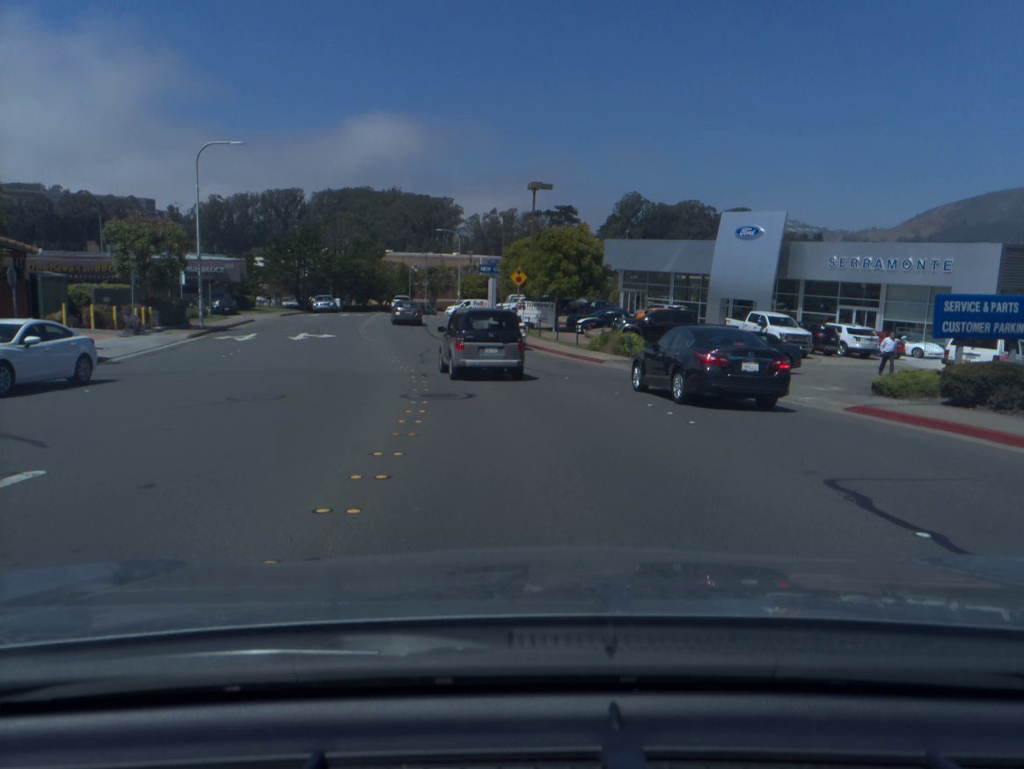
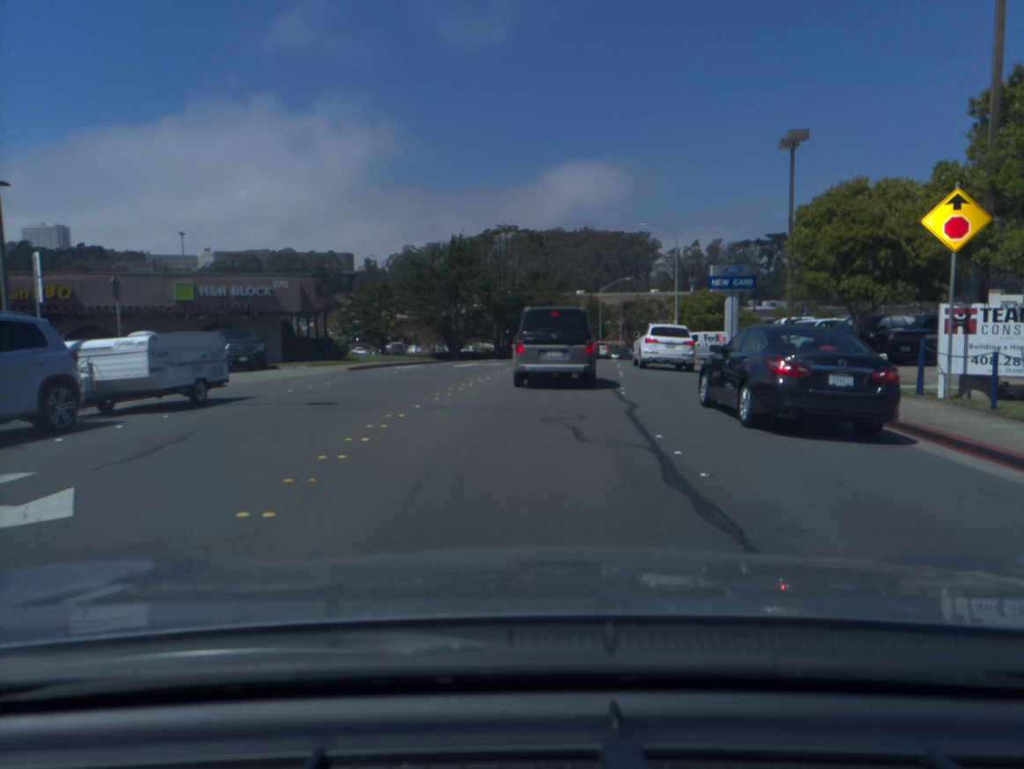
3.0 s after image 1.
(-3.7, +32.6) m; -14°
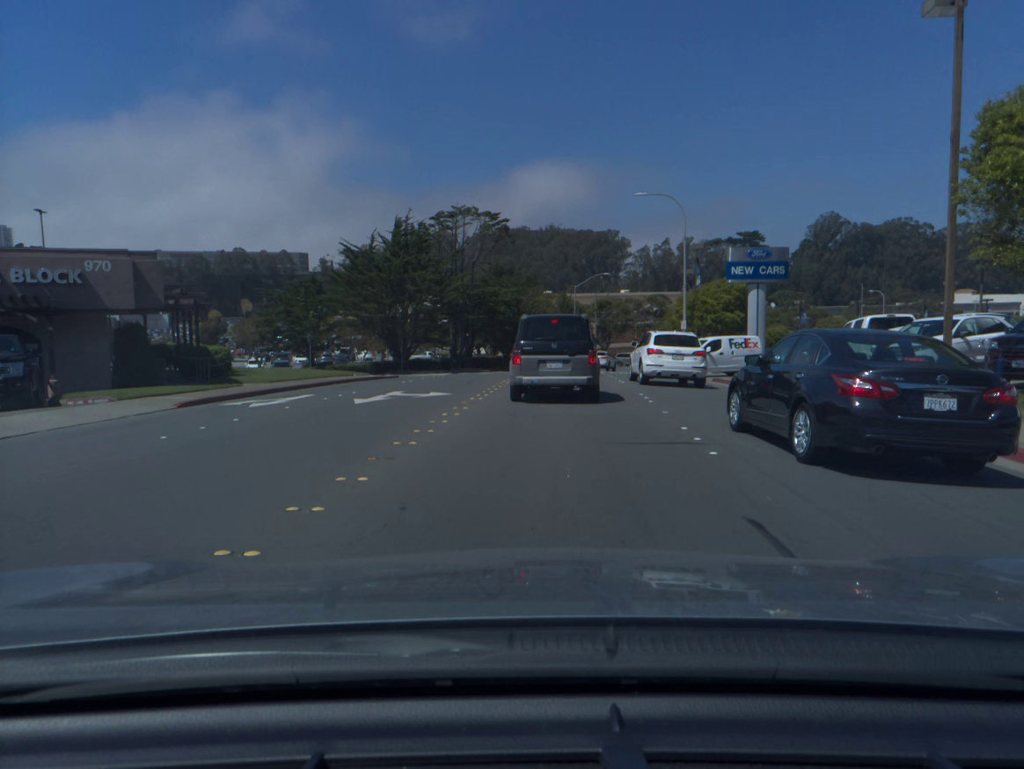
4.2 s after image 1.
(+0.2, +13.2) m; +3°
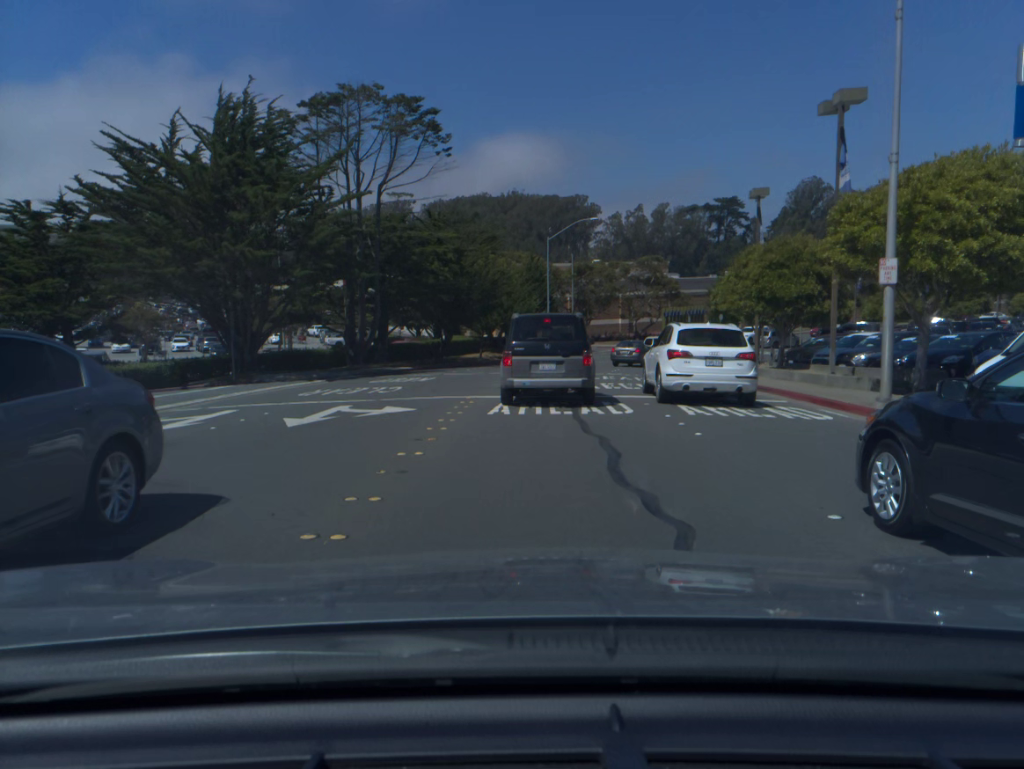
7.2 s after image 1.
(+0.8, +27.5) m; +2°
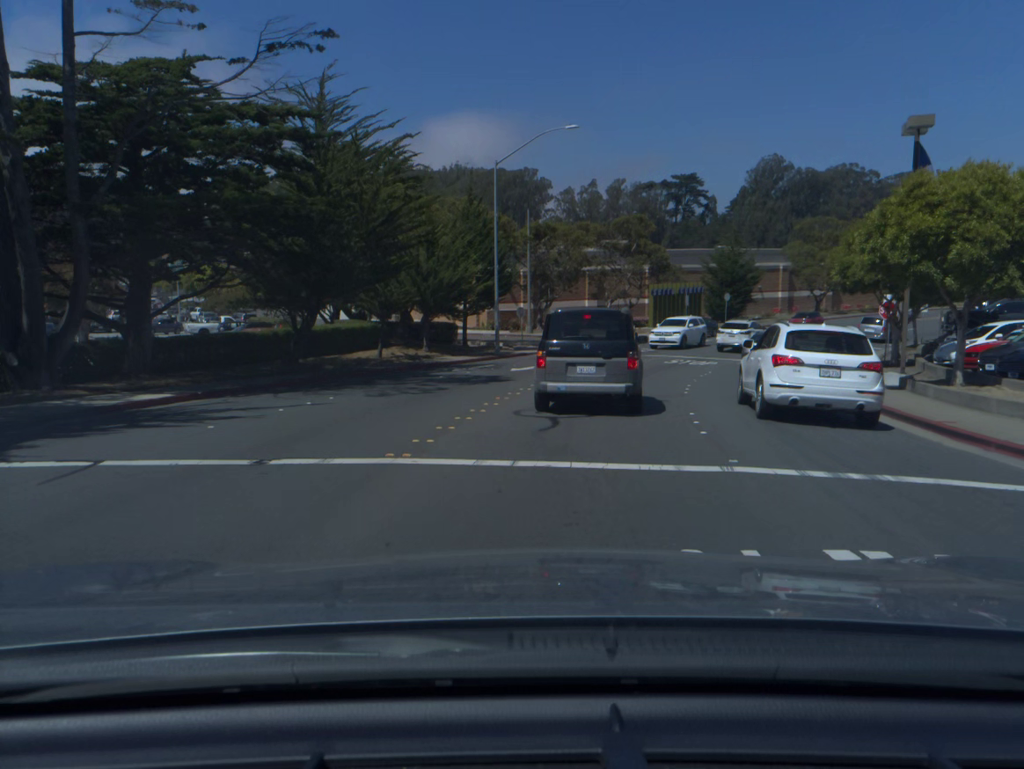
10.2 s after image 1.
(+0.5, +23.8) m; +4°
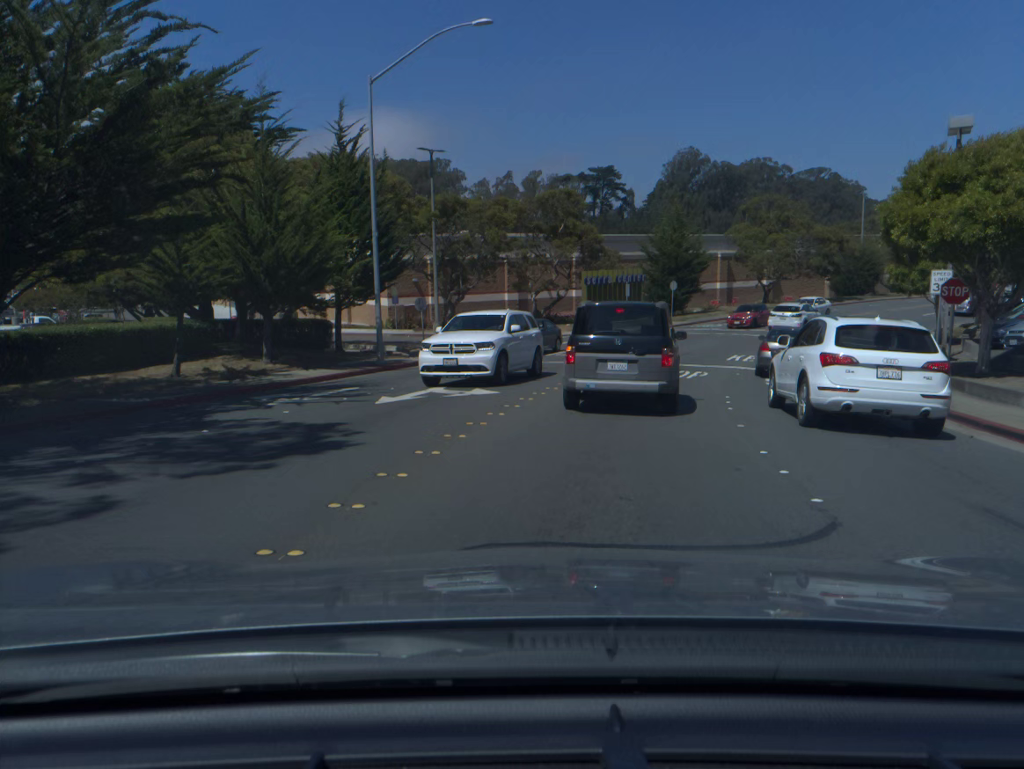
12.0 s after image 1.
(+0.7, +12.3) m; +6°
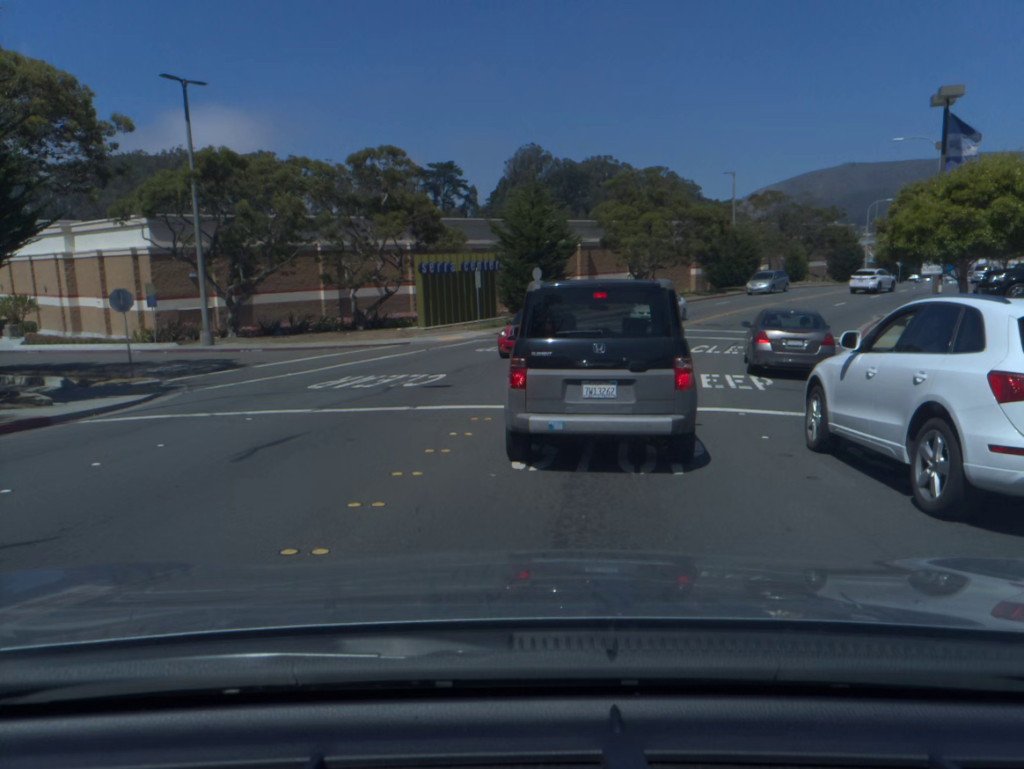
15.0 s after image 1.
(+1.4, +14.6) m; +11°
